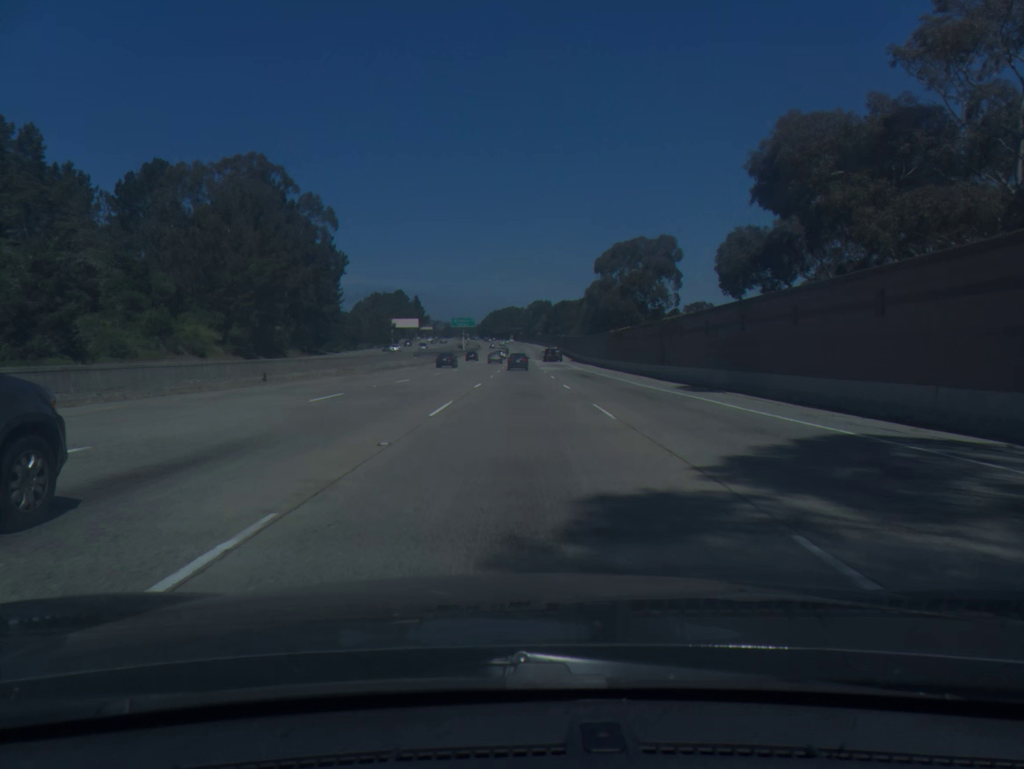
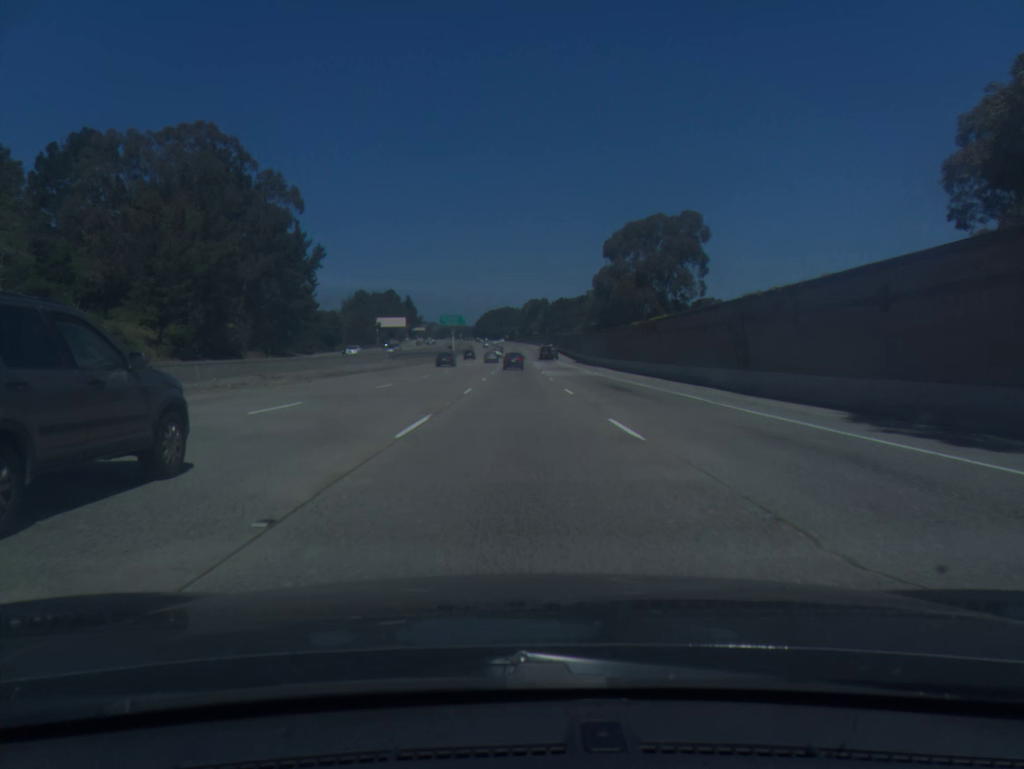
(+0.1, +18.9) m; 0°
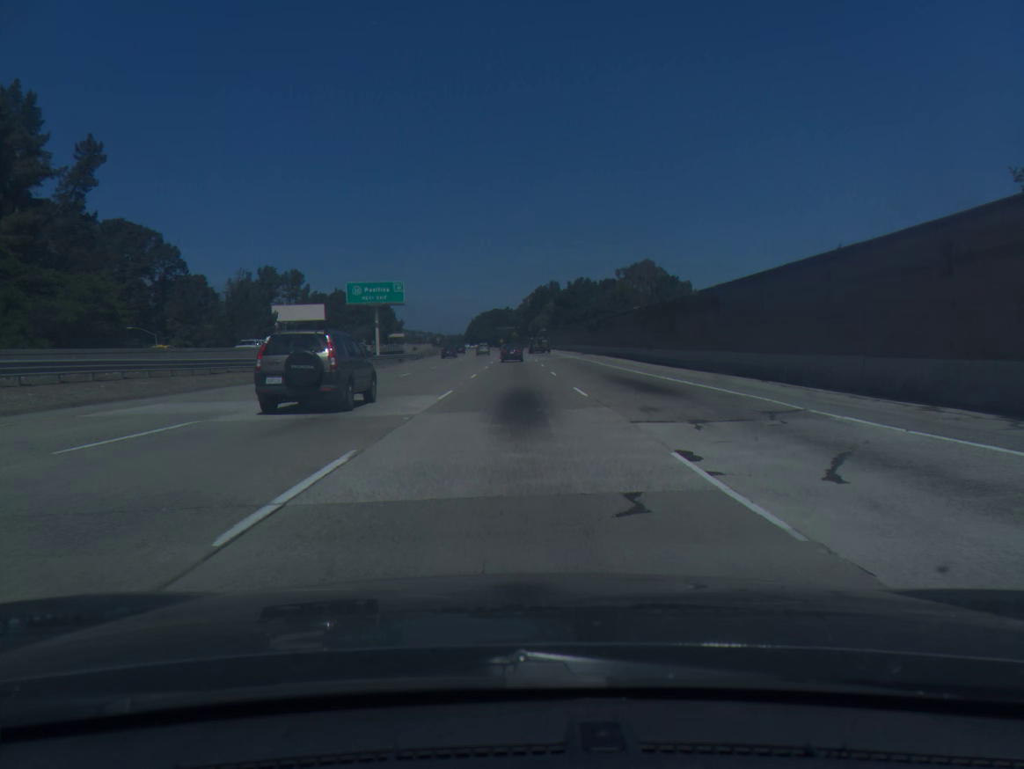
(-0.1, +94.3) m; 0°
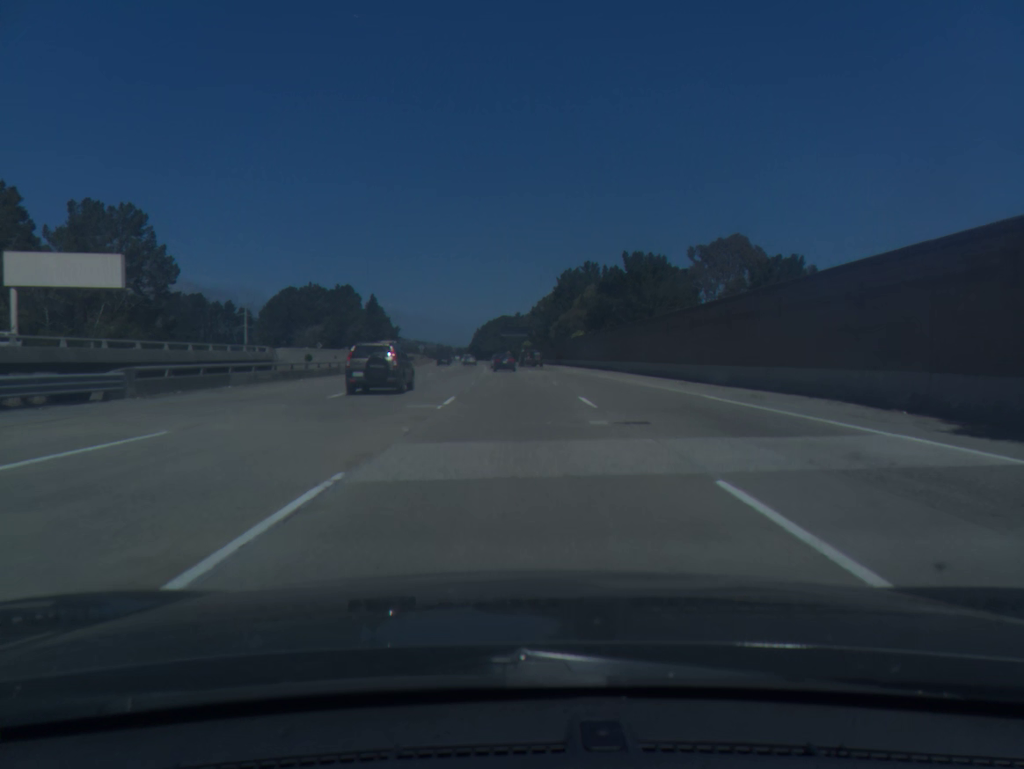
(-0.6, +74.6) m; -1°
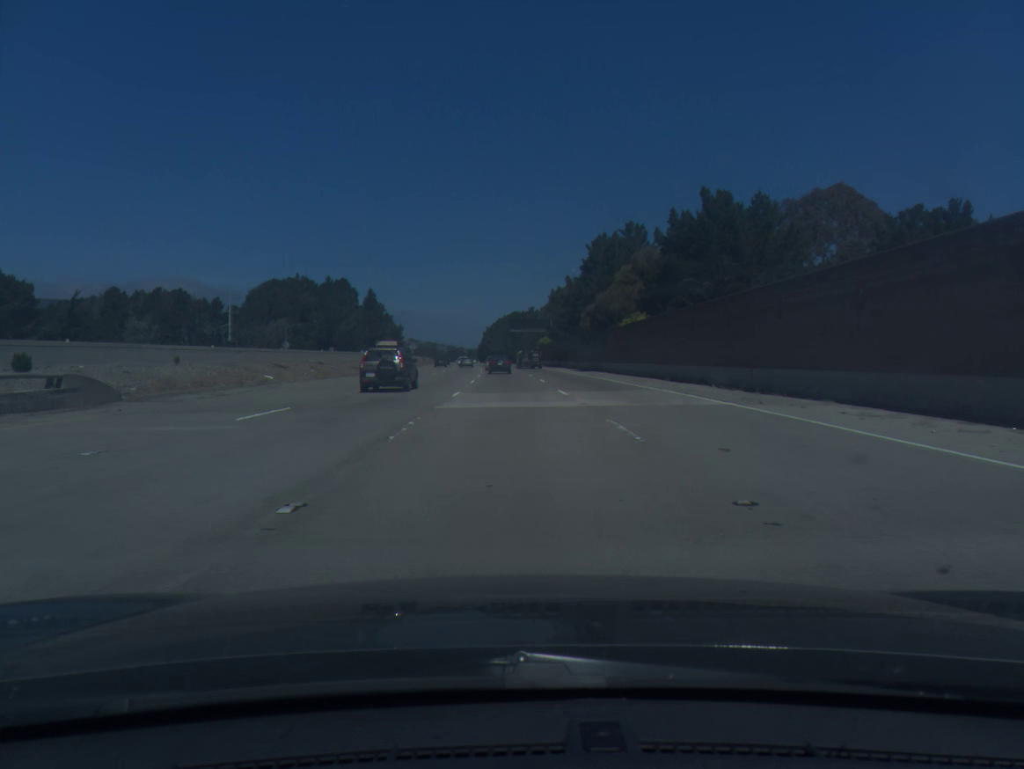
(-0.1, +36.9) m; -1°
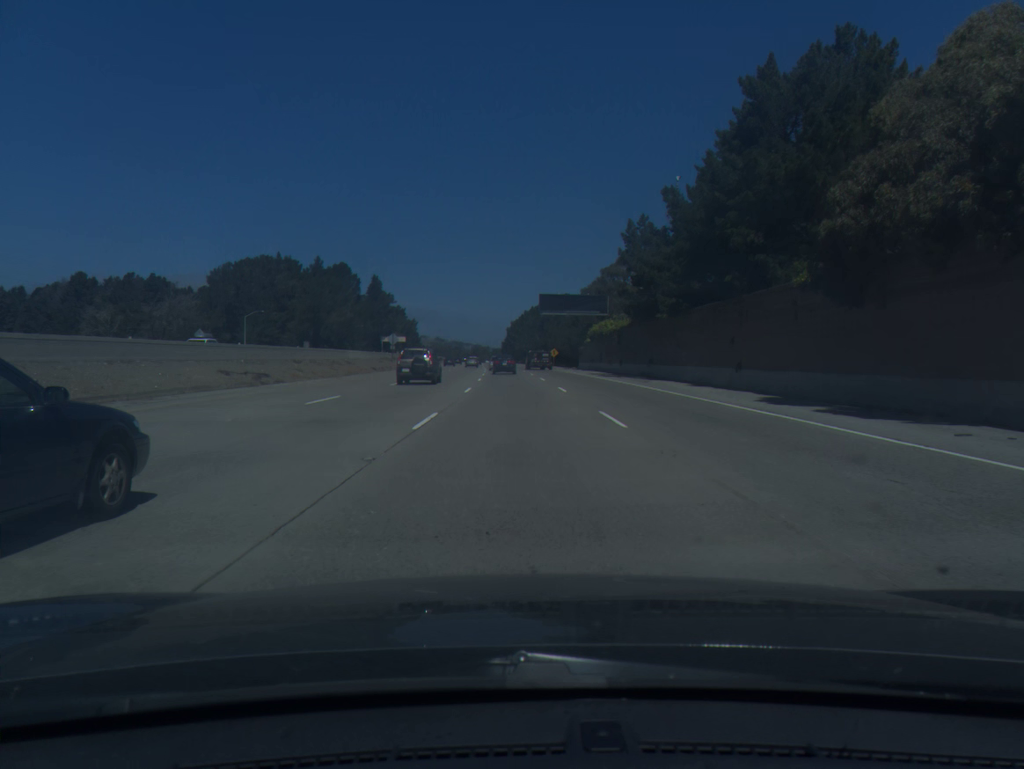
(-1.1, +55.2) m; -2°
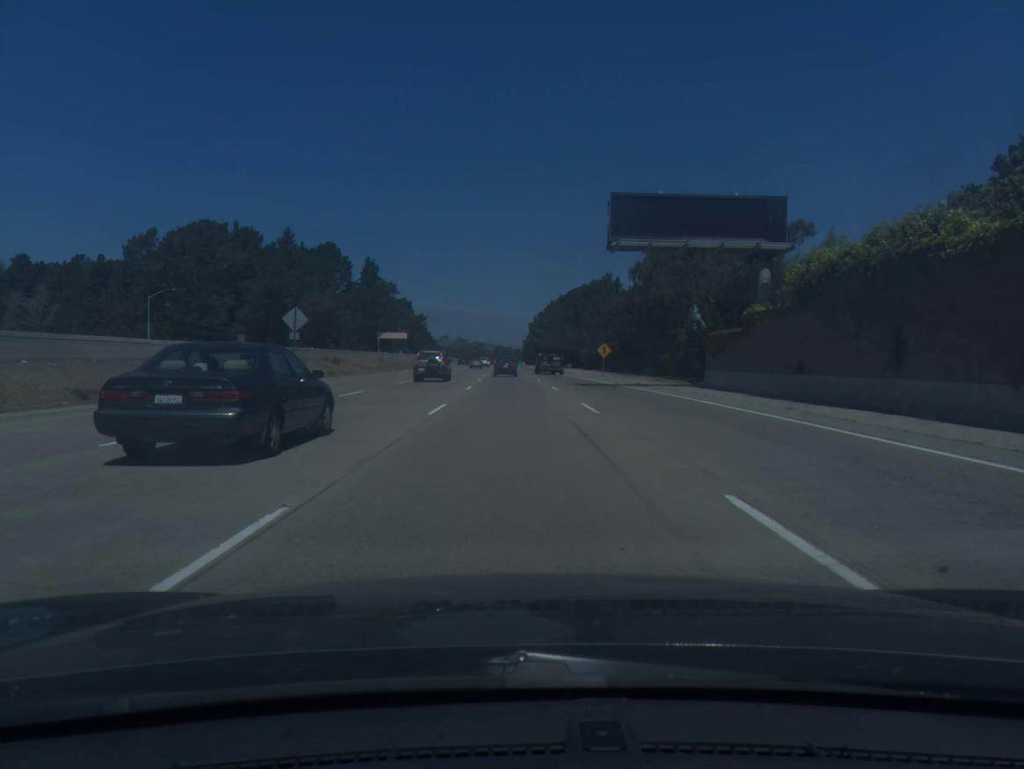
(-0.7, +54.9) m; -2°
